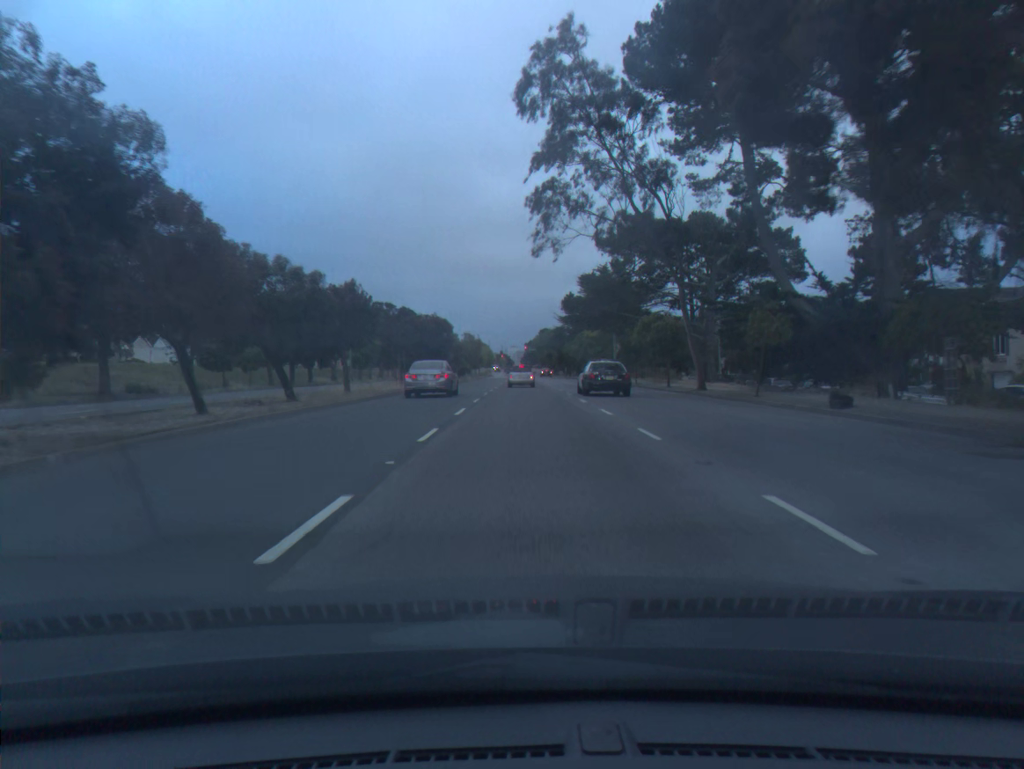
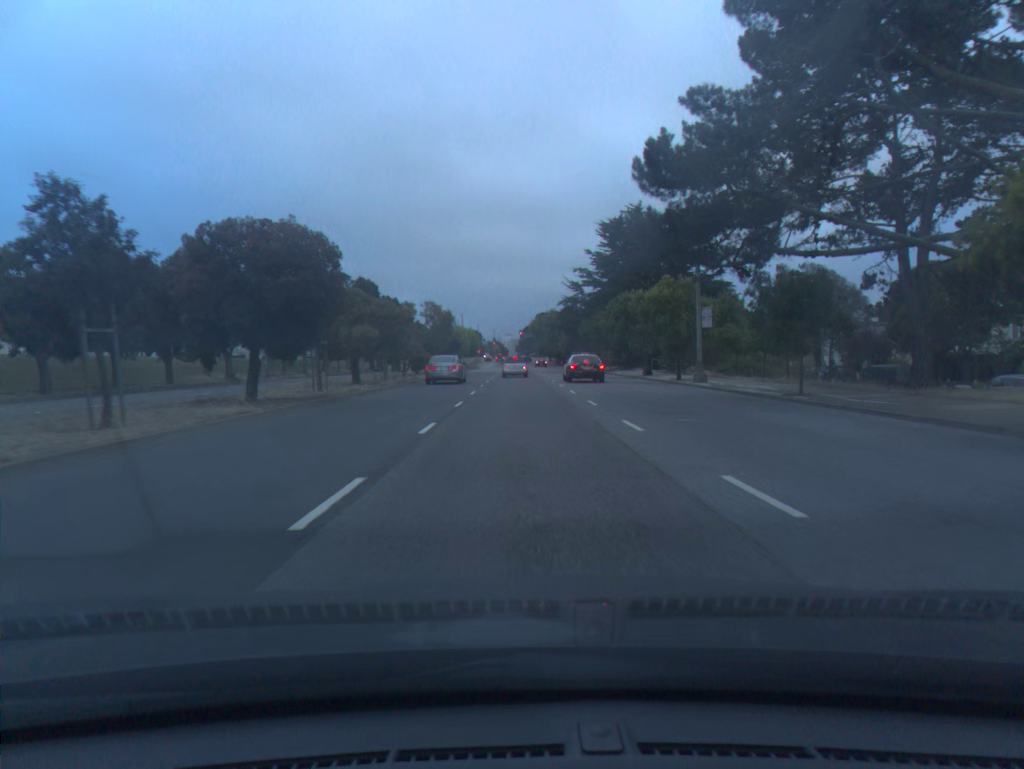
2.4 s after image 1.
(+0.1, +34.8) m; 0°
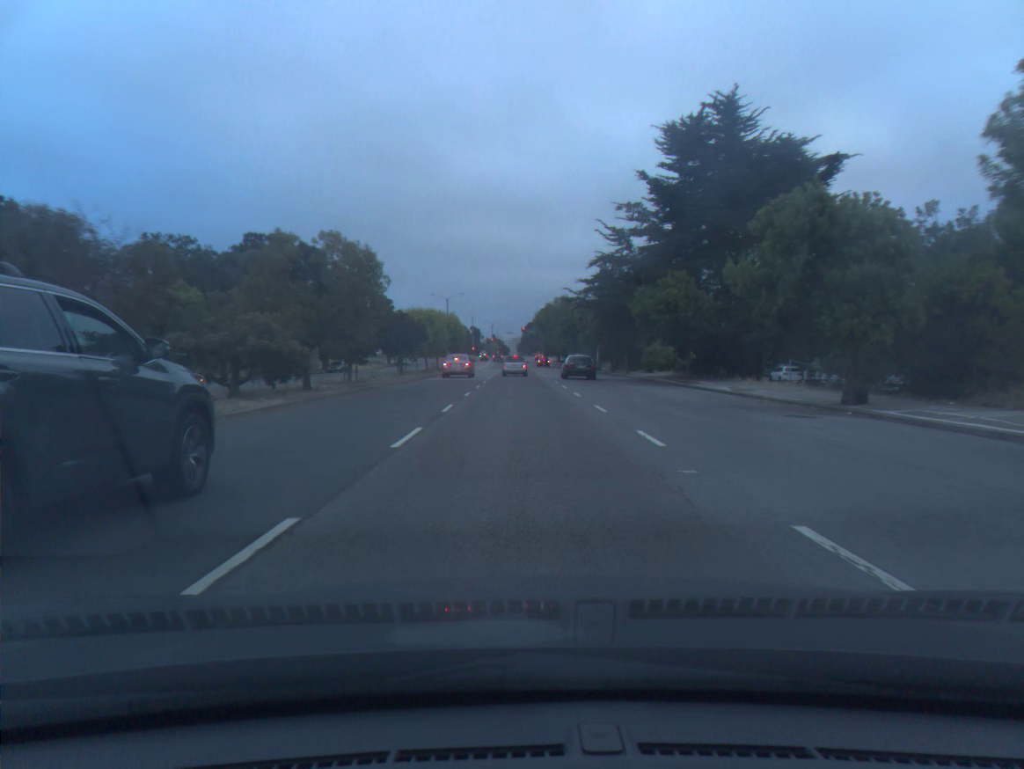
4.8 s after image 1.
(0.0, +31.5) m; 0°
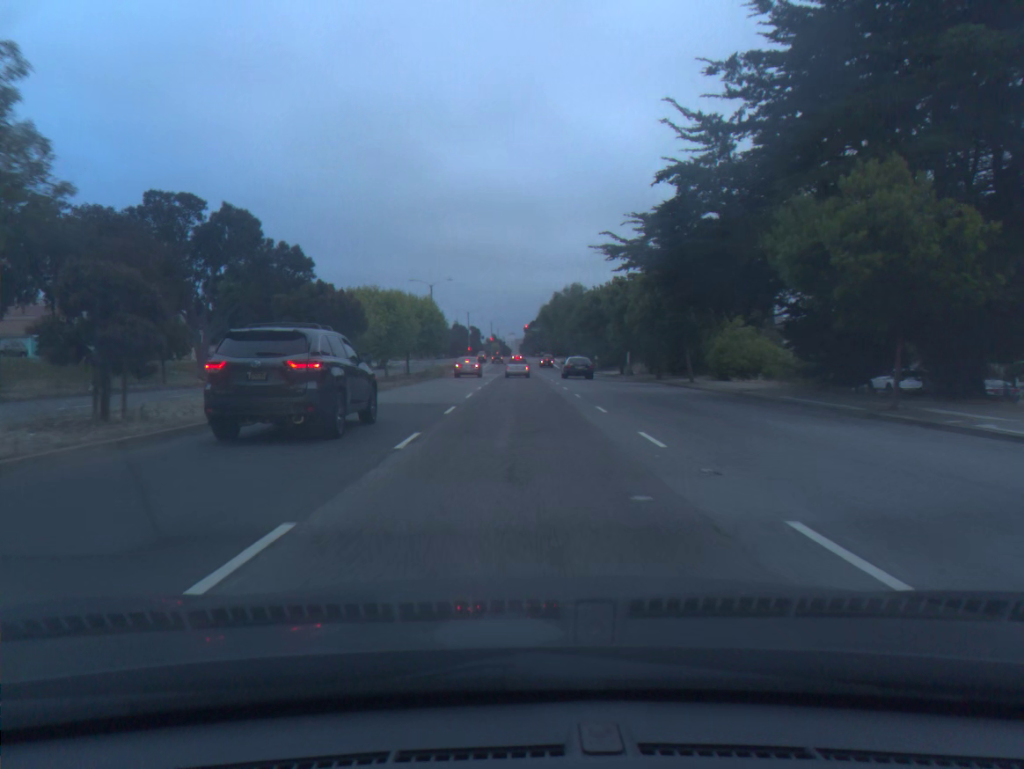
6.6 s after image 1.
(0.0, +21.5) m; 0°
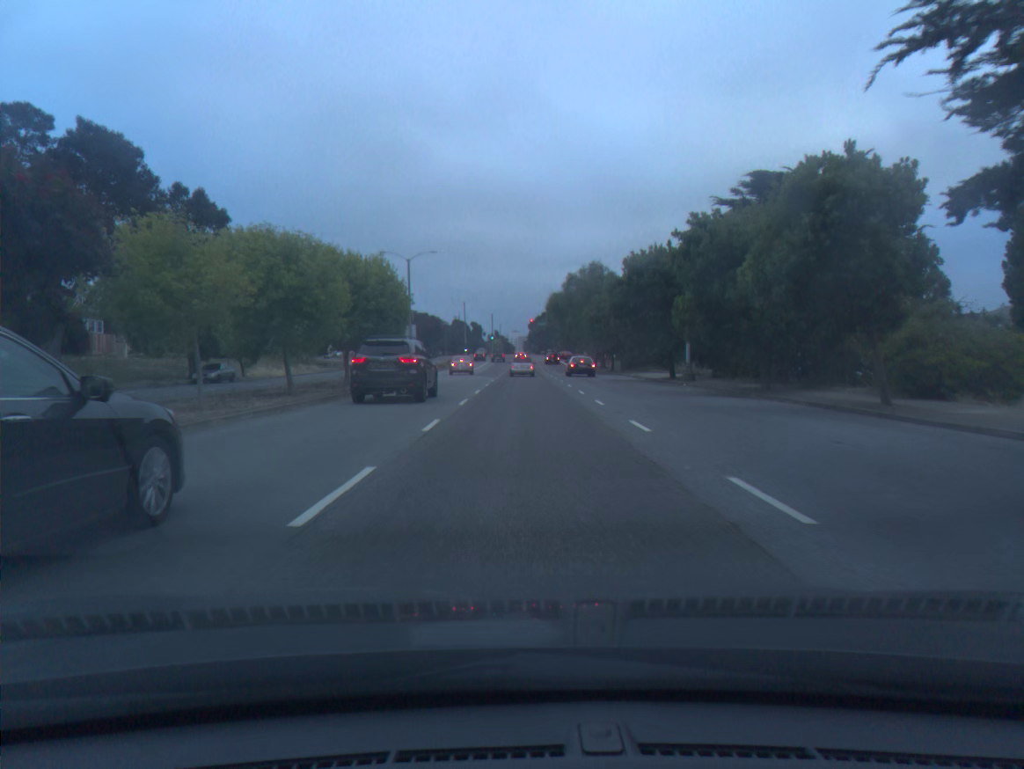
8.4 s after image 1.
(0.0, +19.7) m; 0°
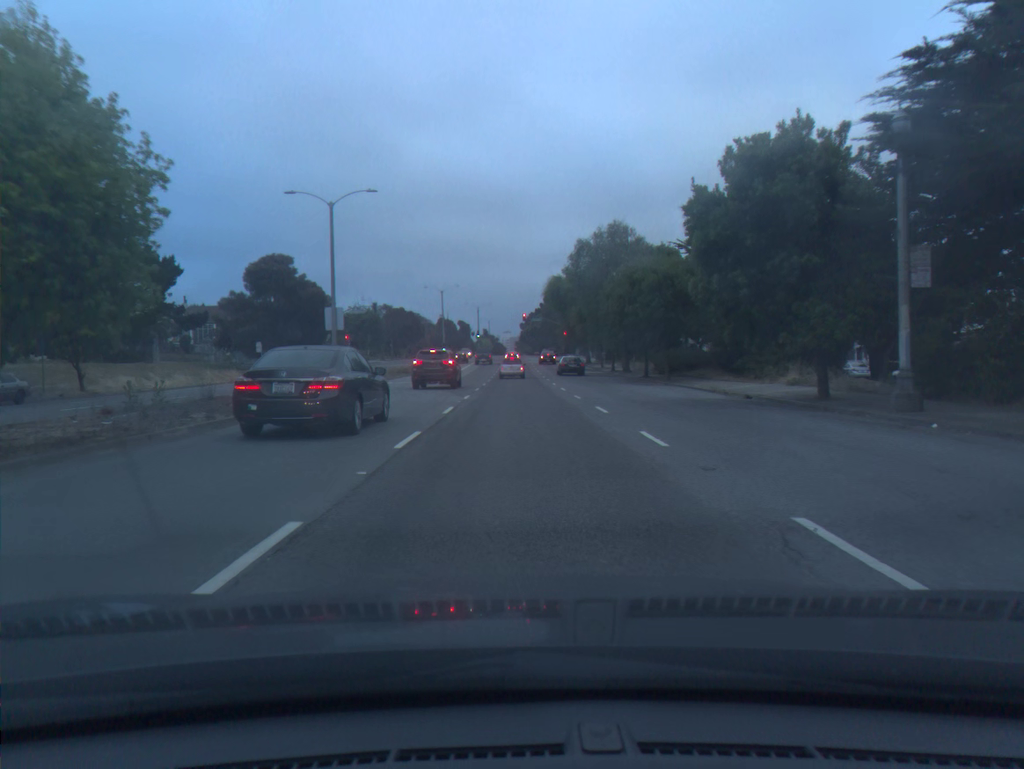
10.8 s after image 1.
(+0.1, +23.3) m; +1°
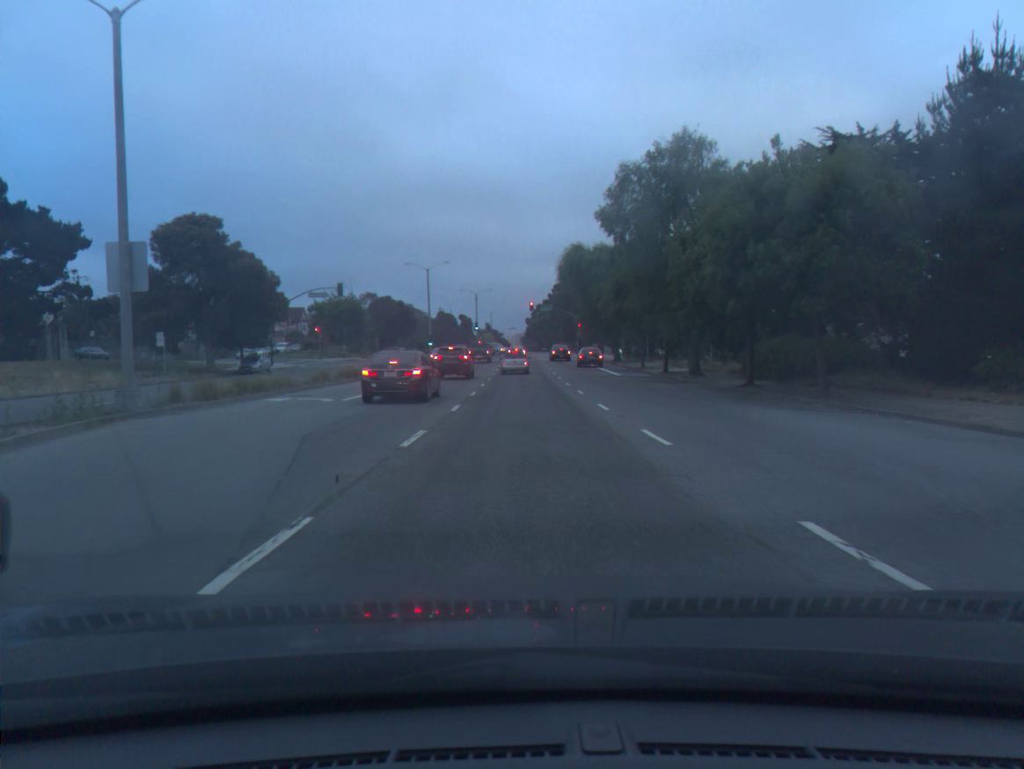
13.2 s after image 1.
(-0.1, +21.5) m; 0°
